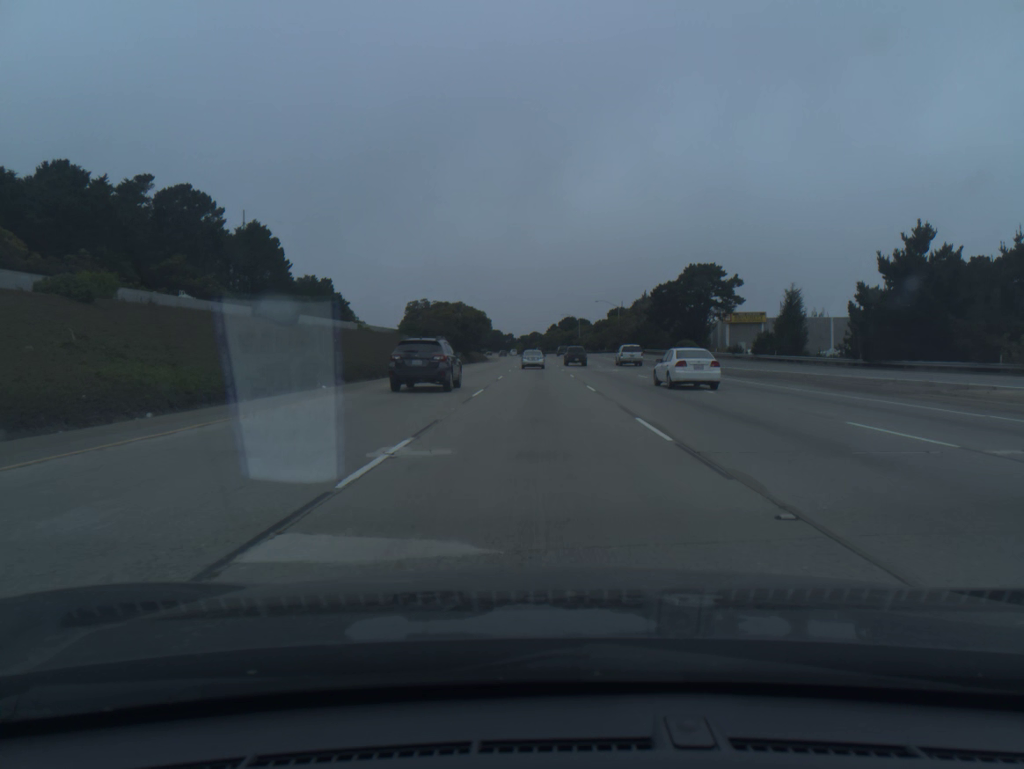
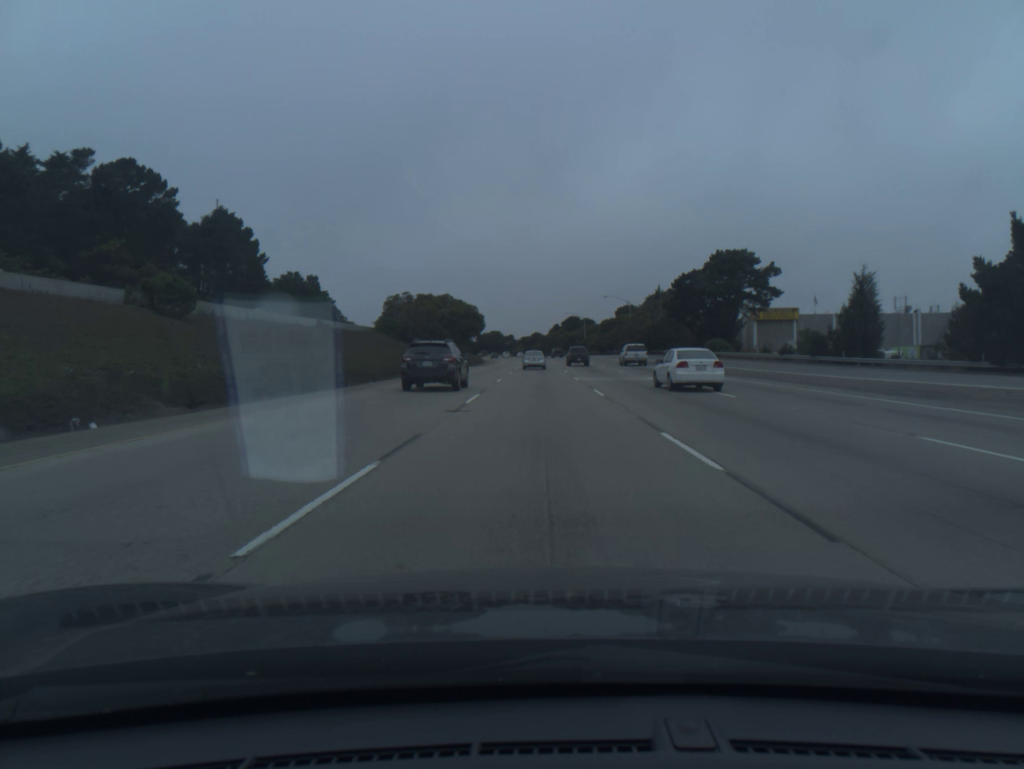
(0.0, +17.3) m; 0°
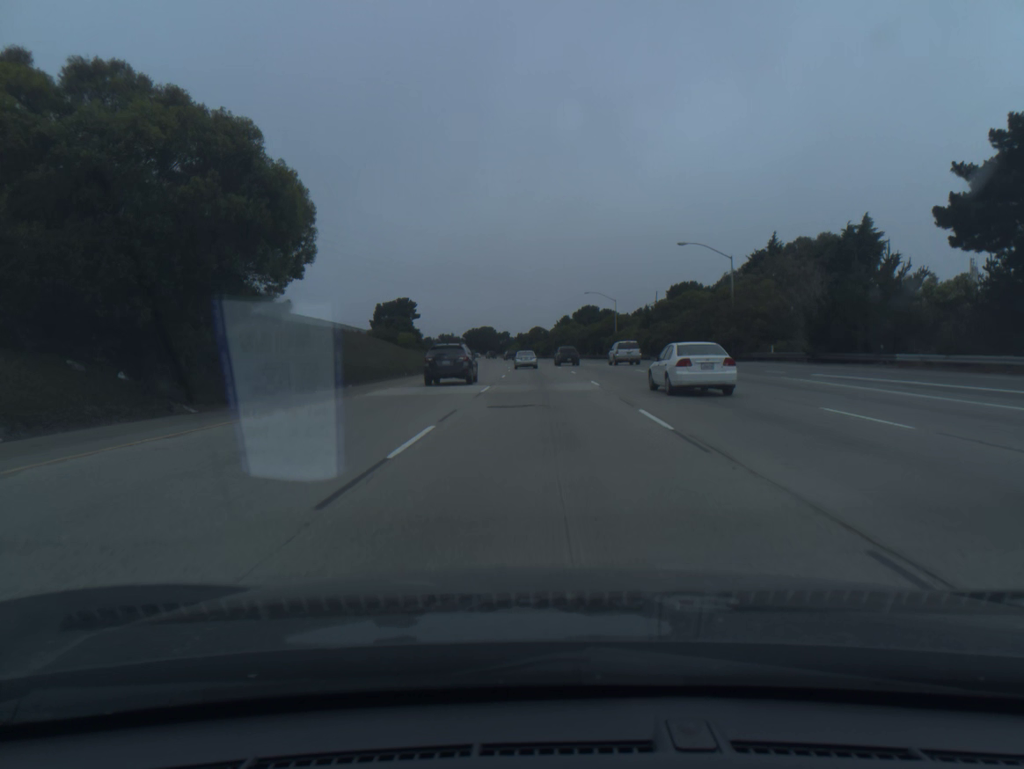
(-0.2, +69.0) m; 0°
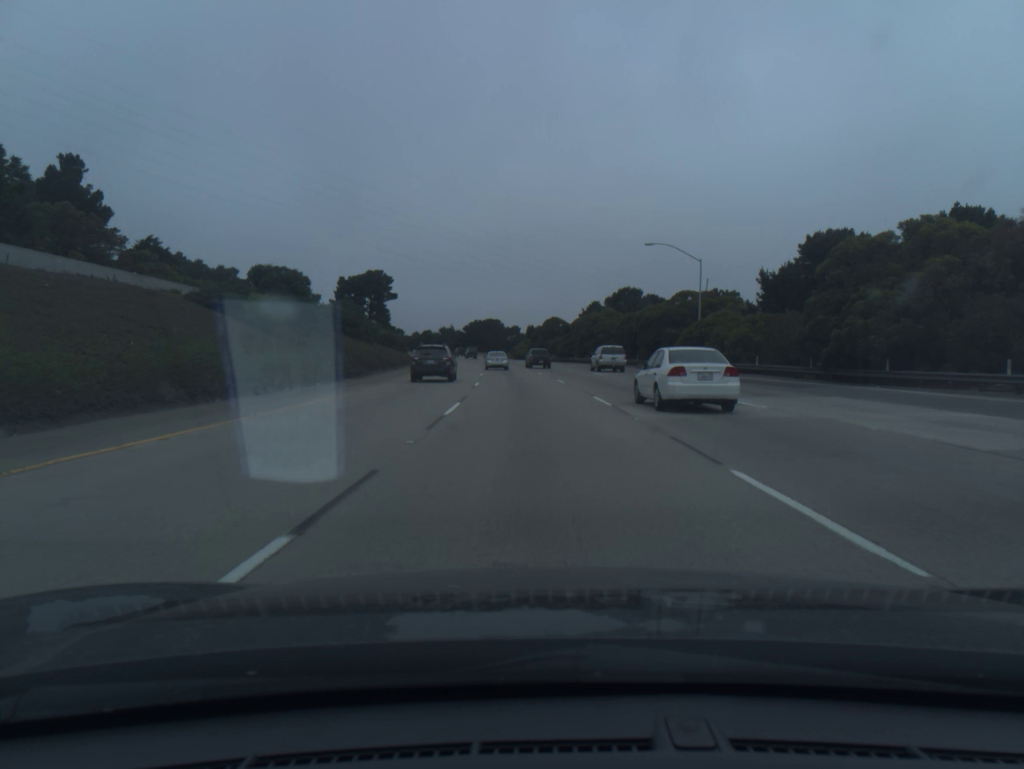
(-0.2, +51.5) m; -1°
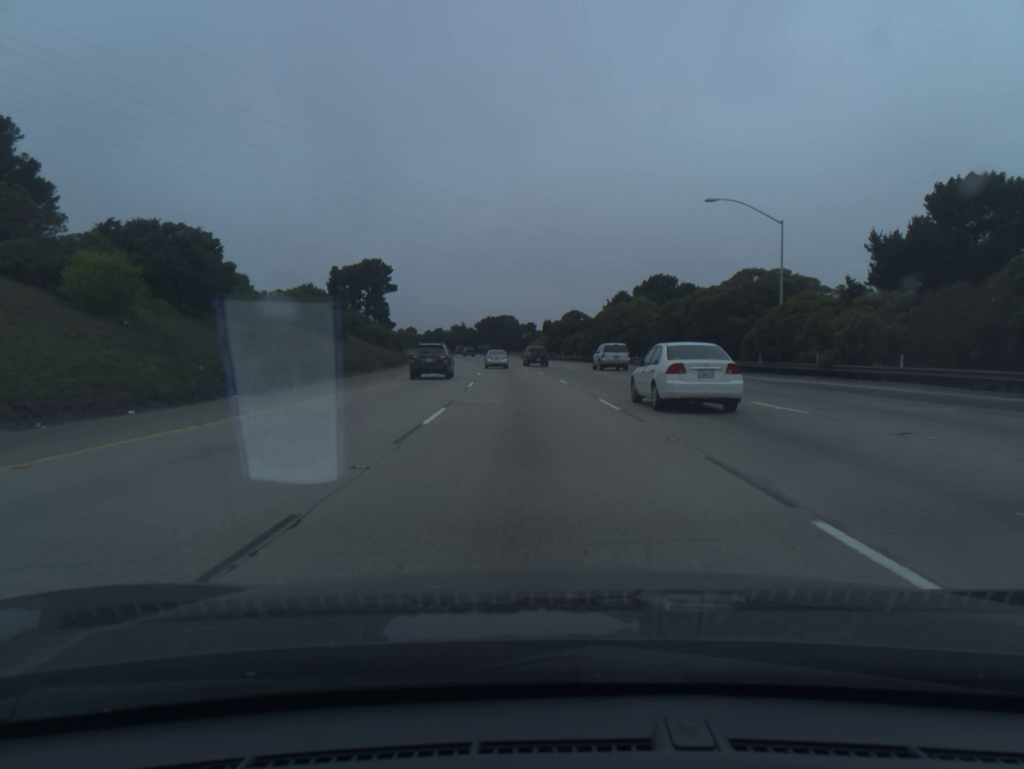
(-0.2, +17.2) m; -1°
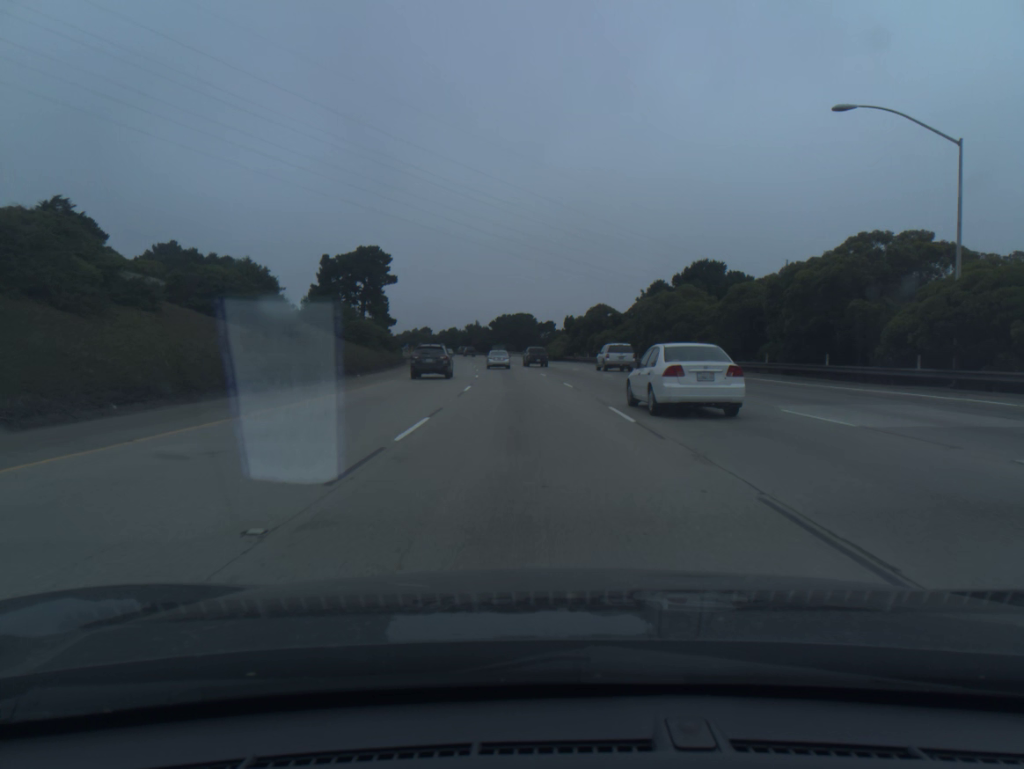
(-0.2, +17.2) m; -1°
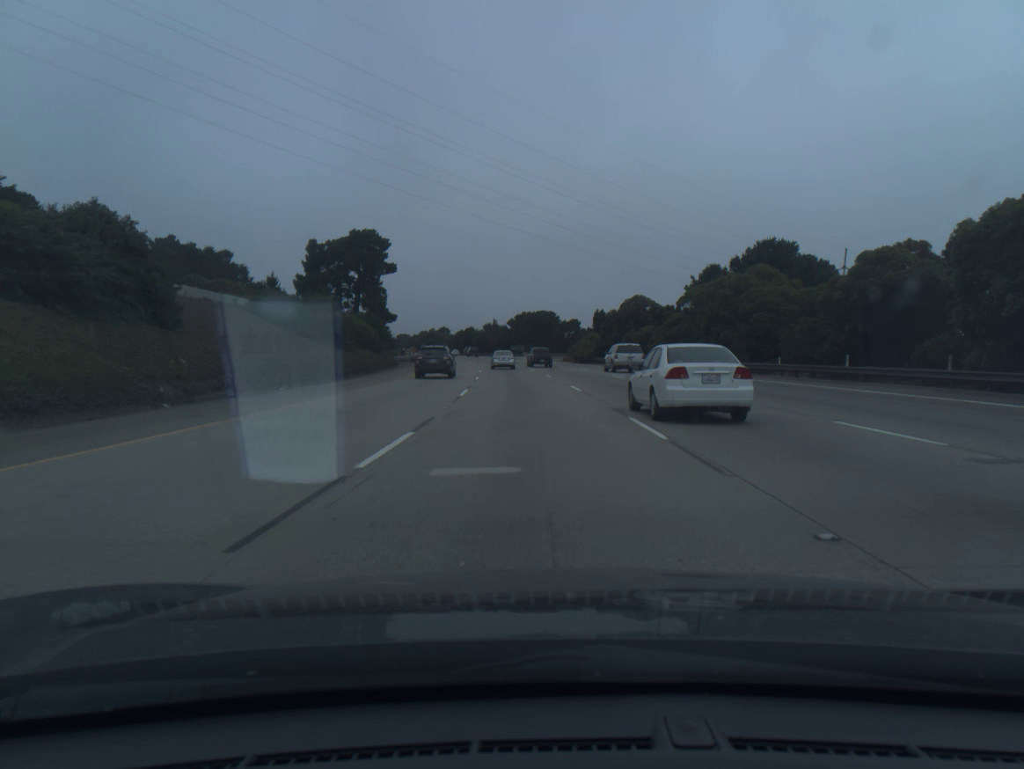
(-0.2, +17.2) m; -2°
